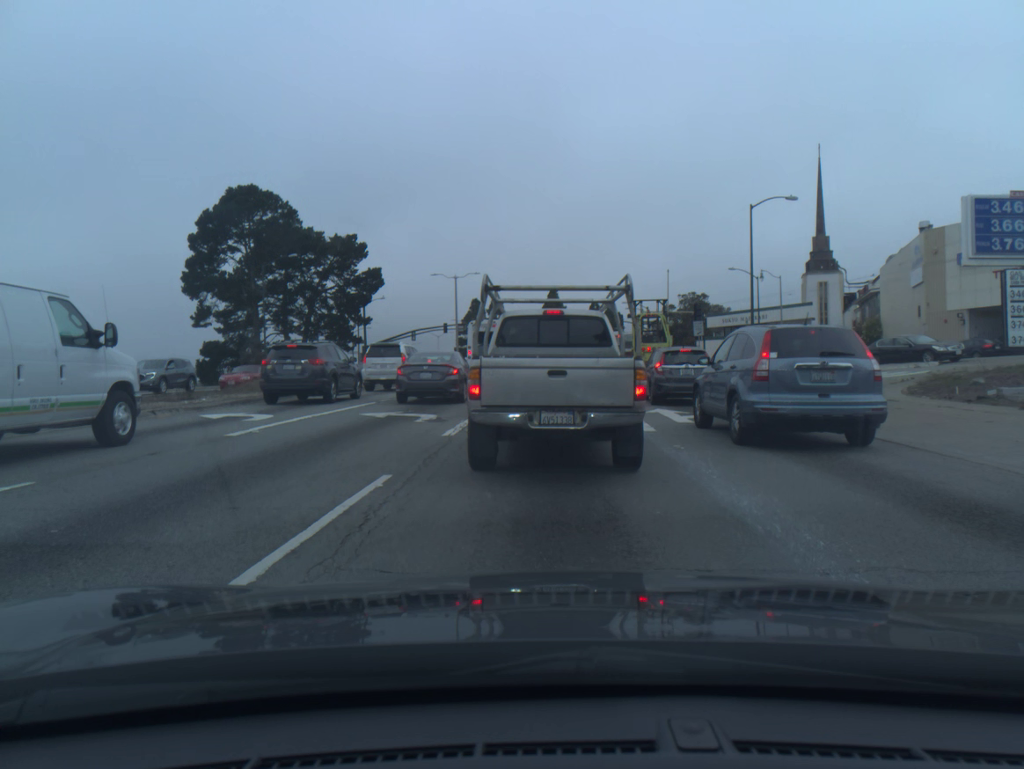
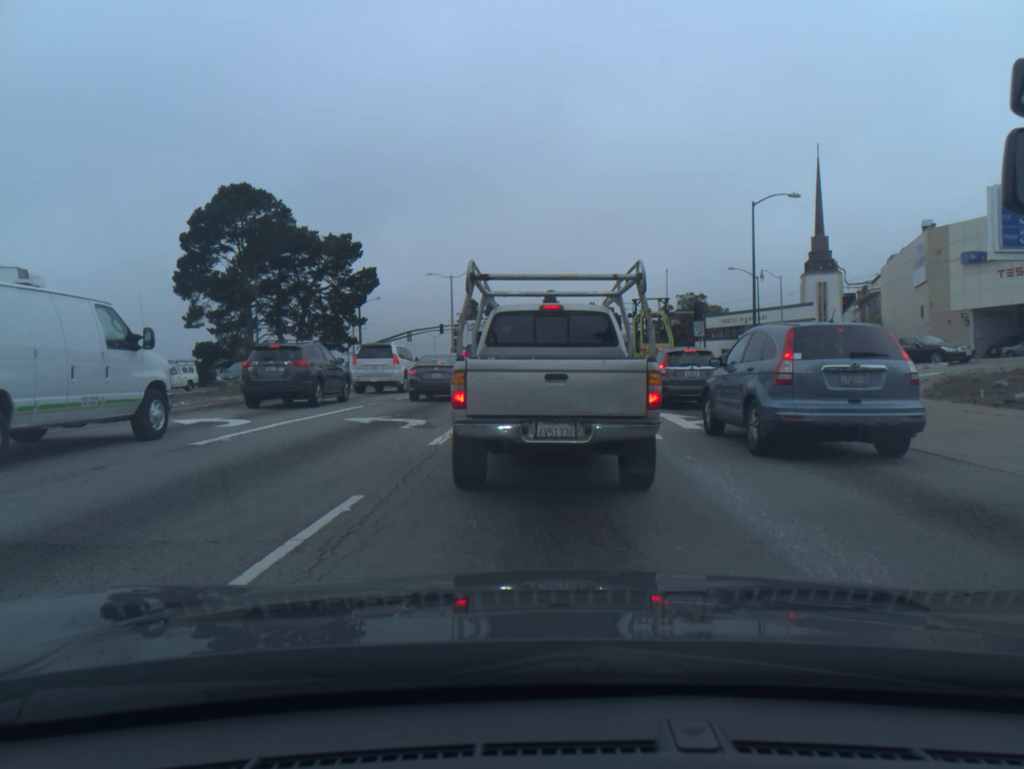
(+0.1, +1.1) m; 0°
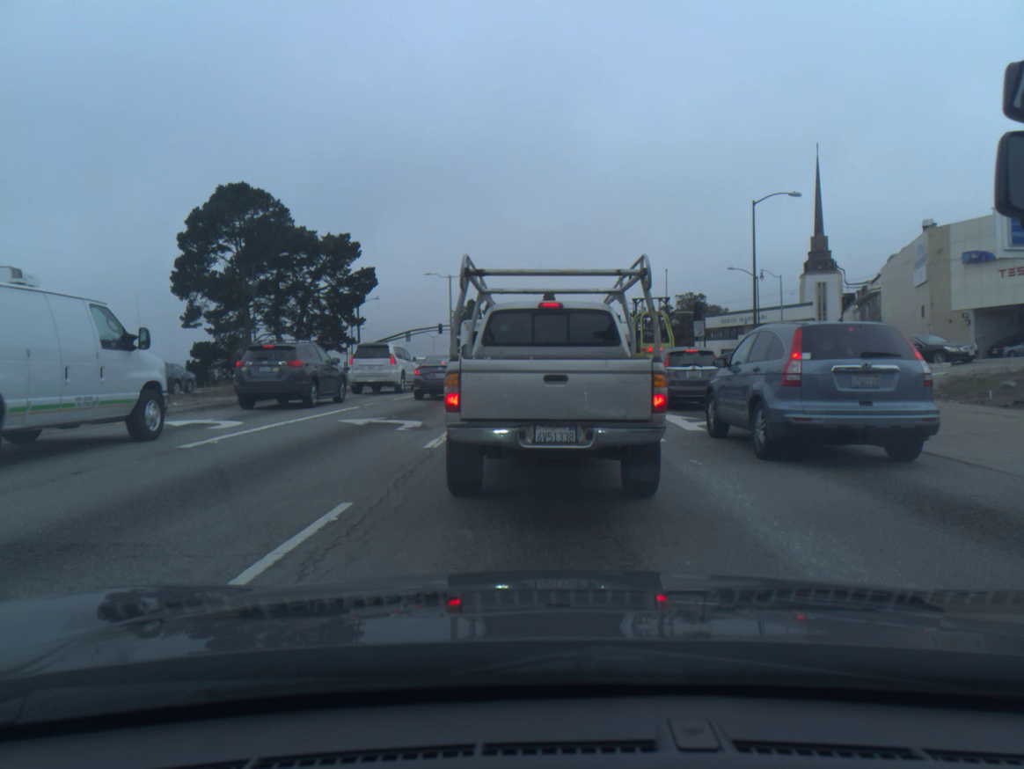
(0.0, +0.4) m; 0°
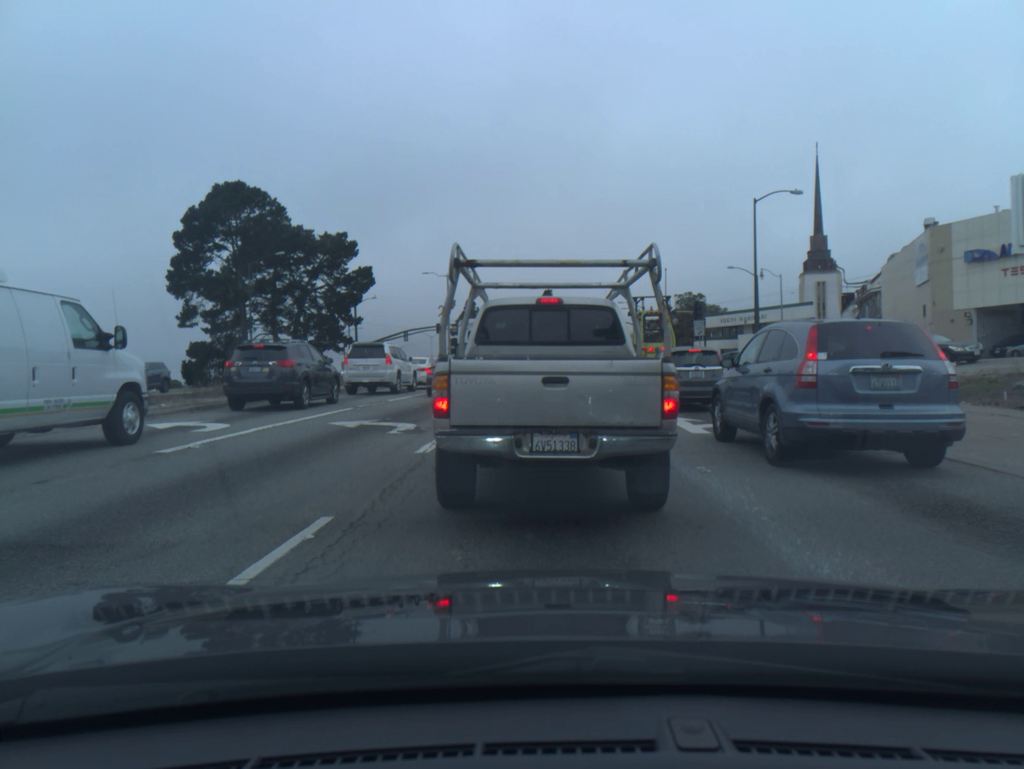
(+0.1, +0.6) m; 0°
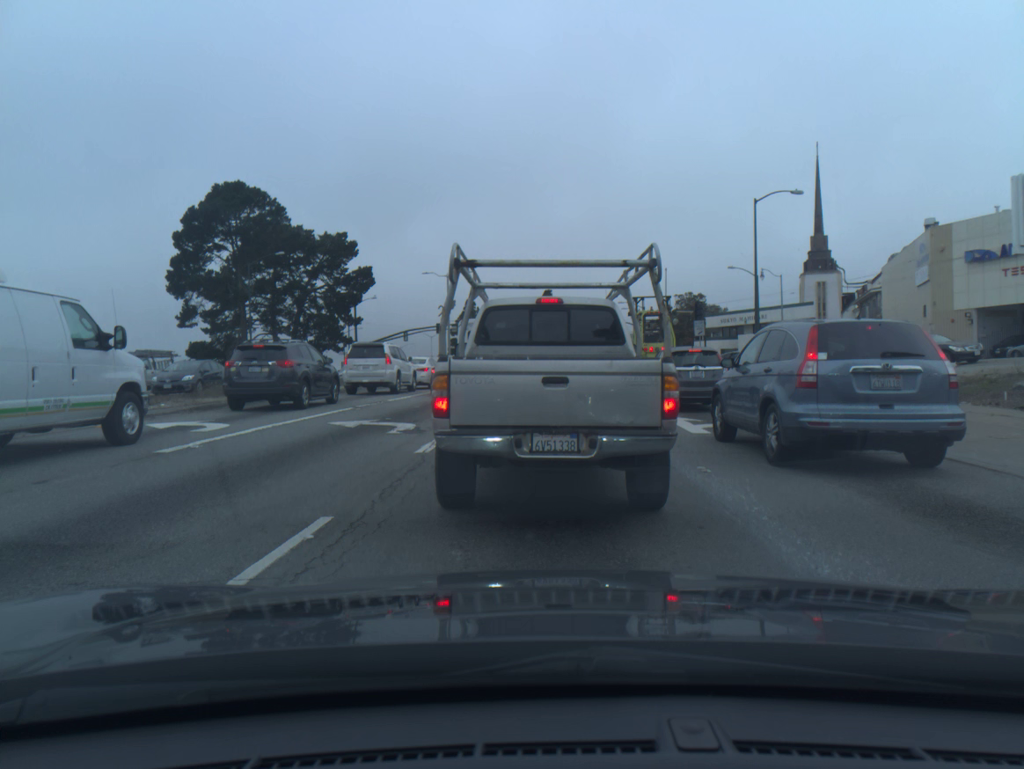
(+0.1, 0.0) m; 0°
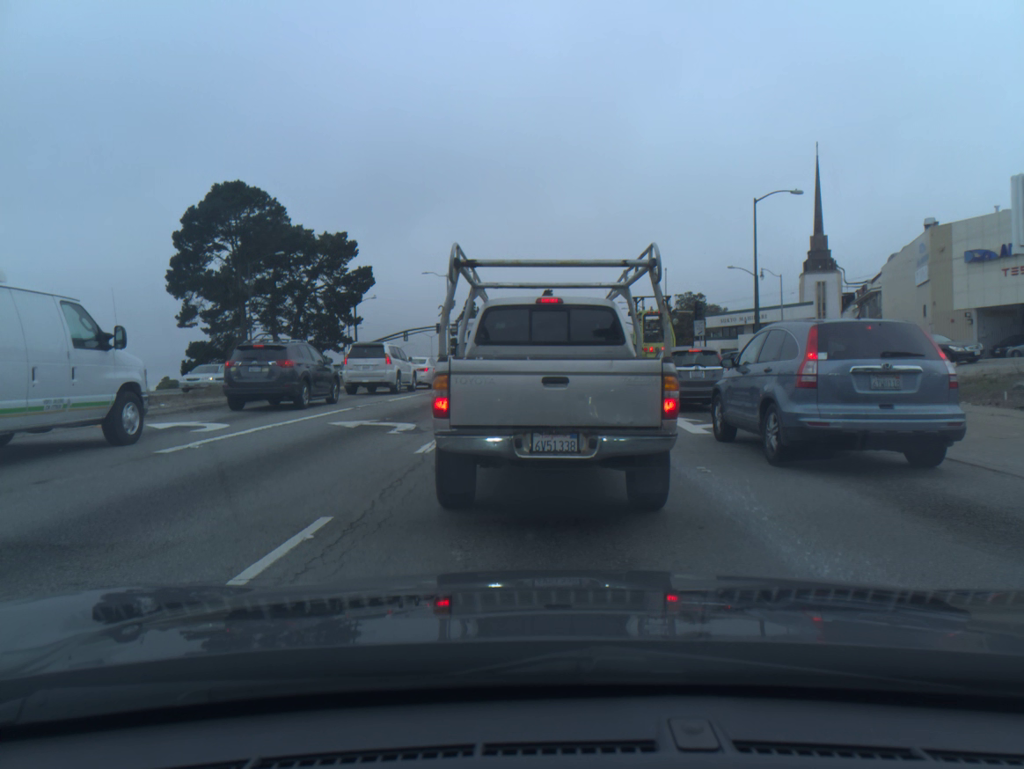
(0.0, 0.0) m; 0°
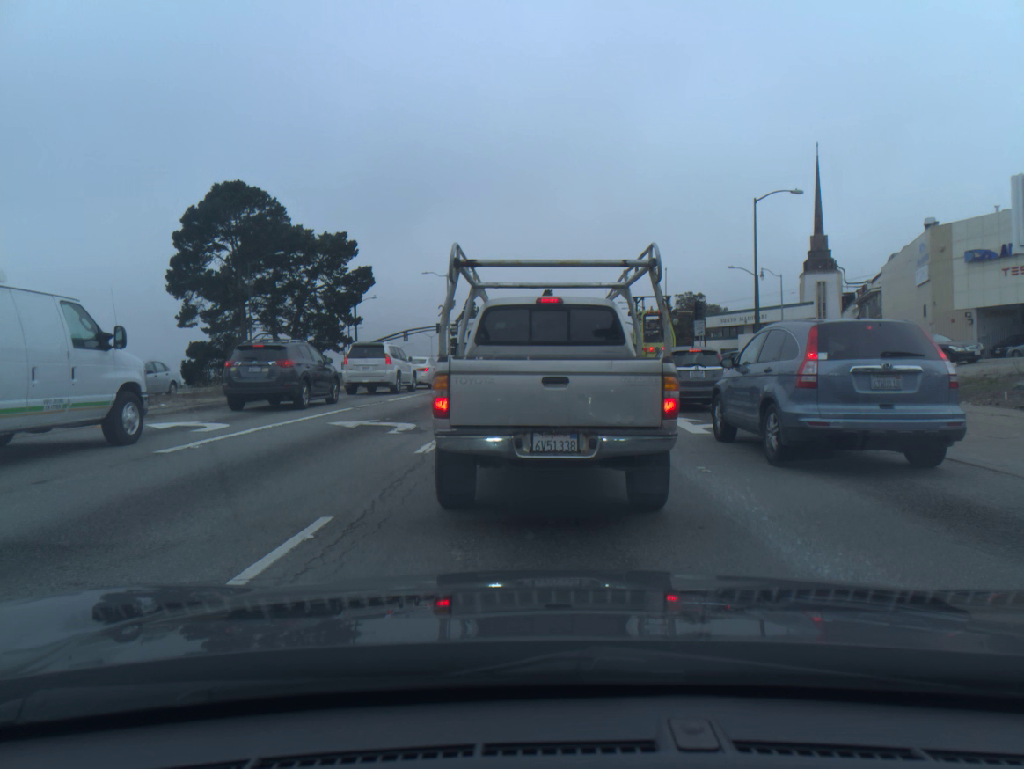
(0.0, 0.0) m; 0°
